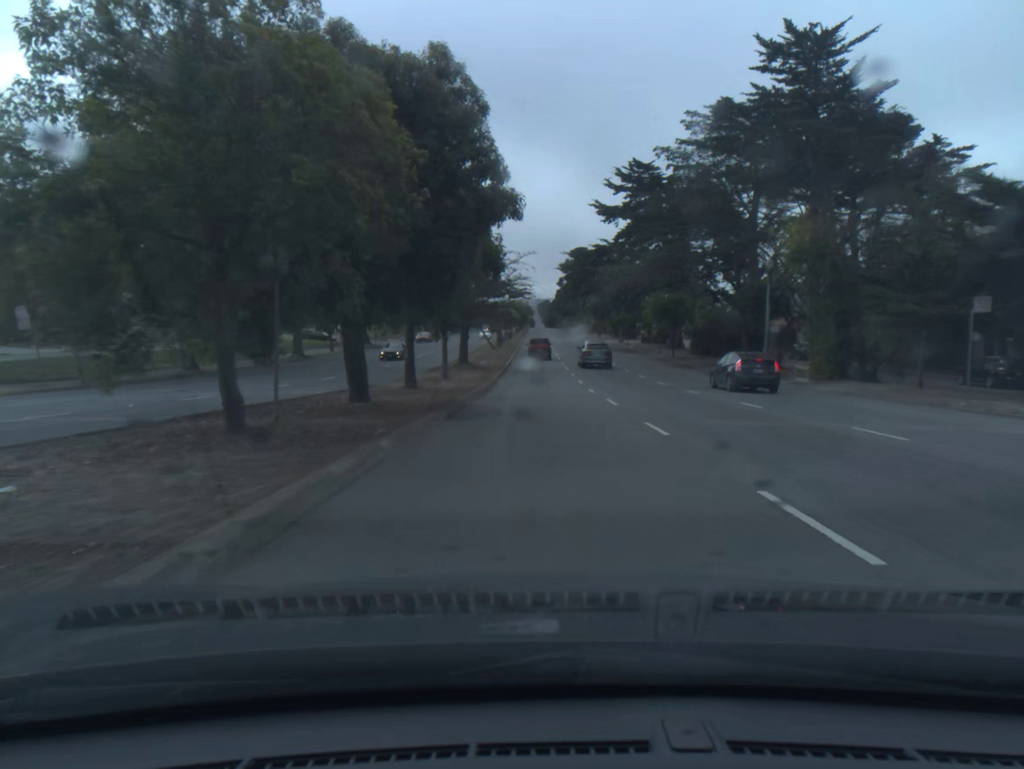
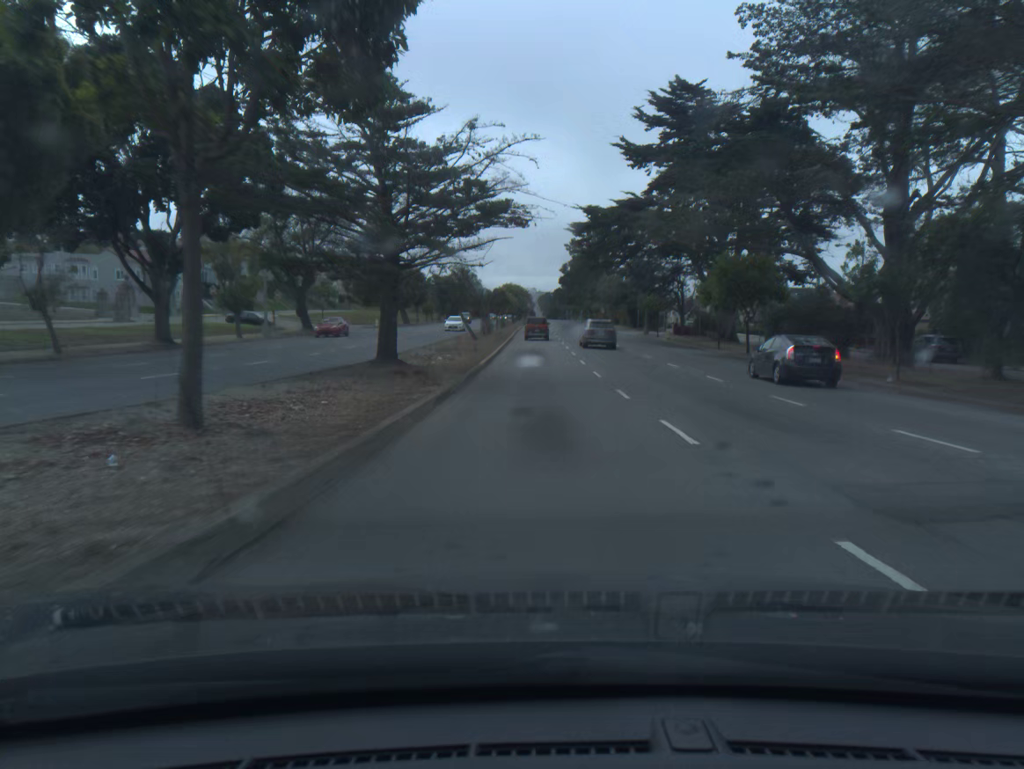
(0.0, +23.7) m; 0°
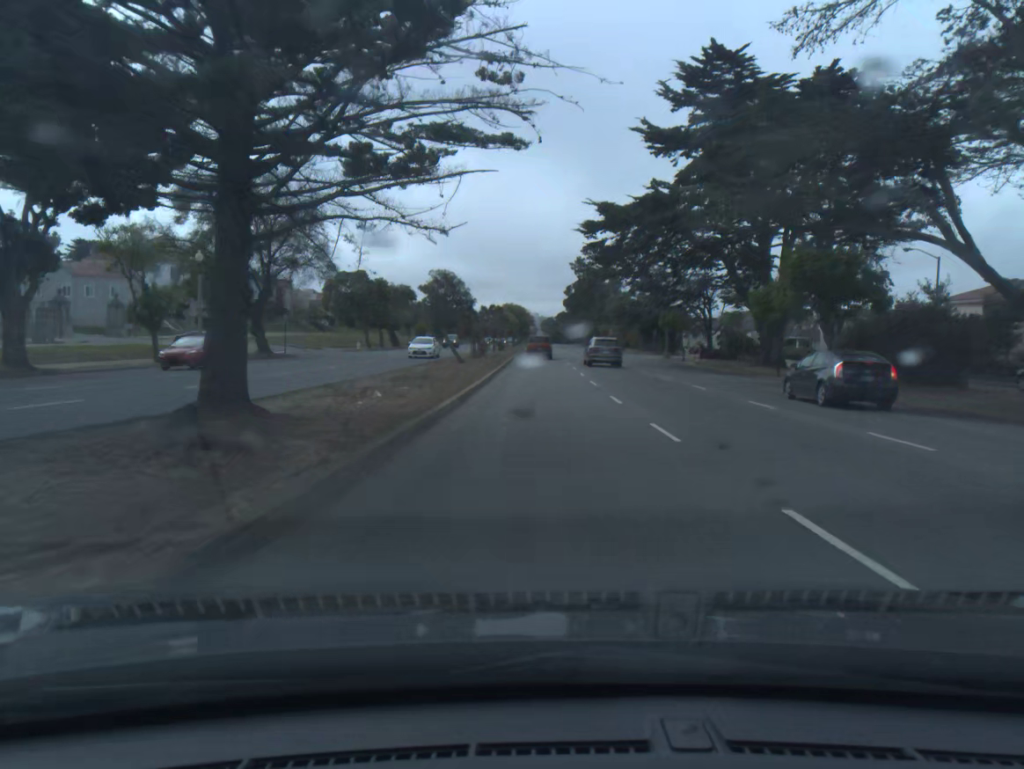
(0.0, +12.3) m; 0°
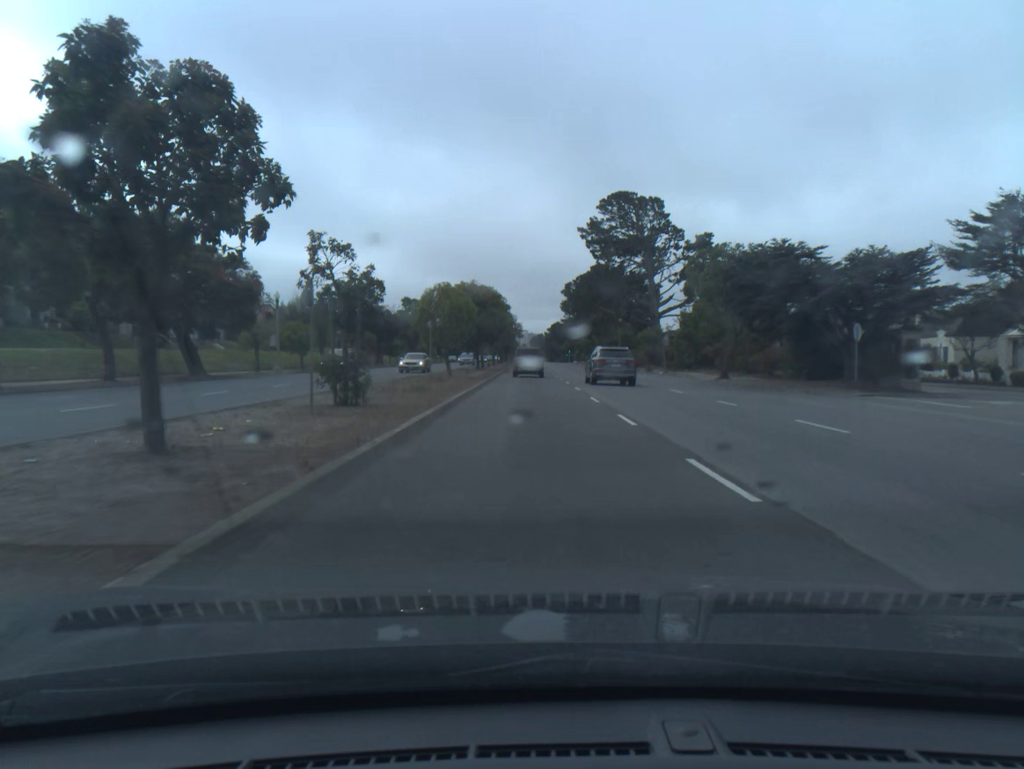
(+0.2, +63.2) m; +1°
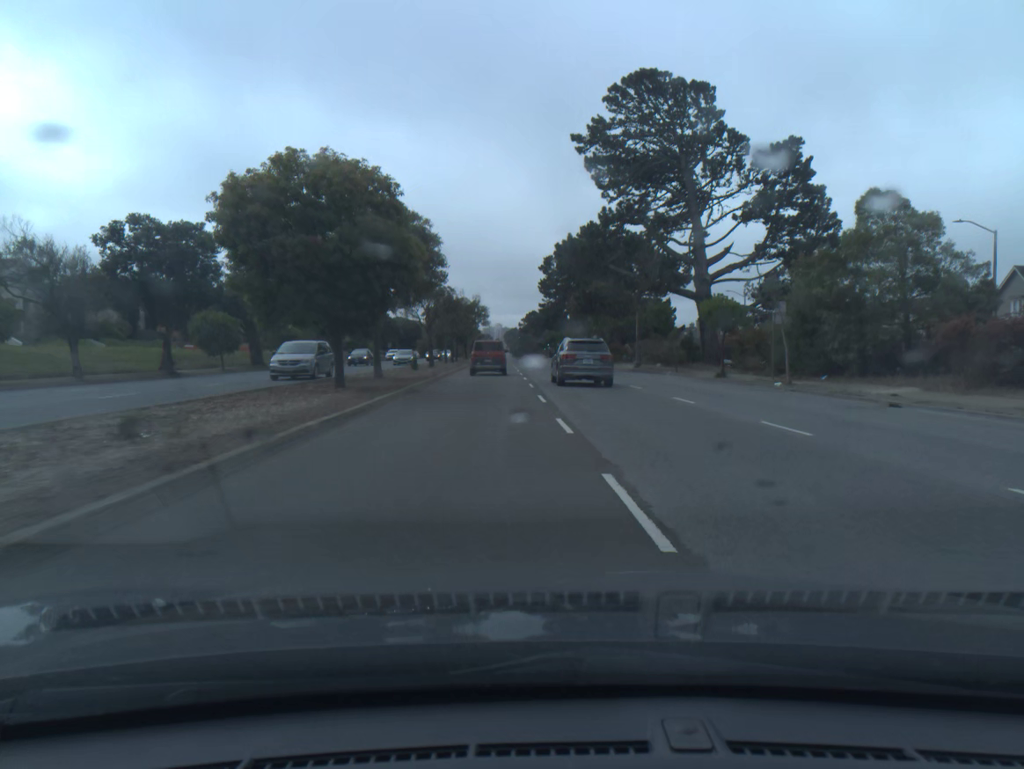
(+0.5, +38.5) m; +2°
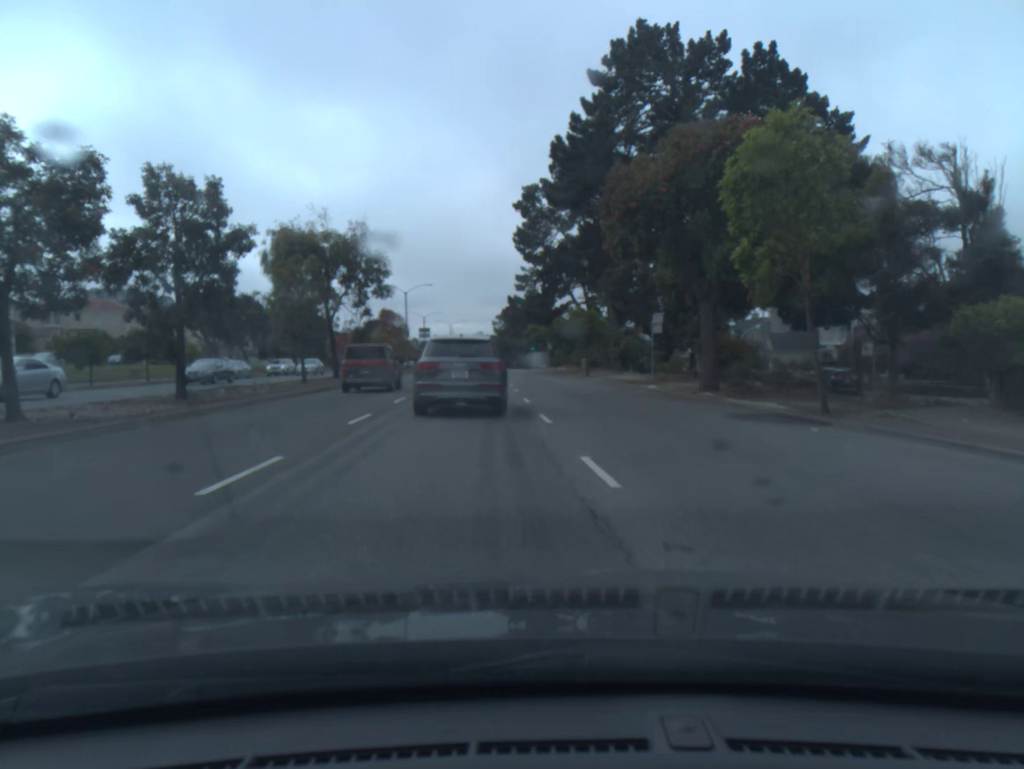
(+0.6, +63.1) m; +1°
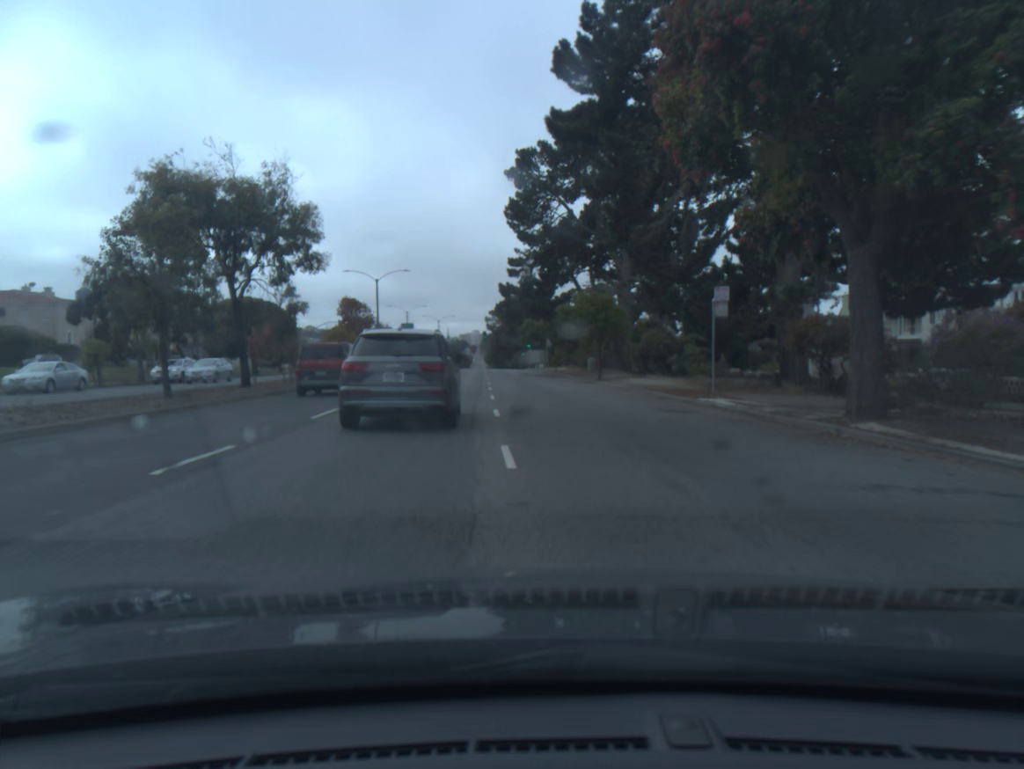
(+0.1, +13.1) m; 0°
